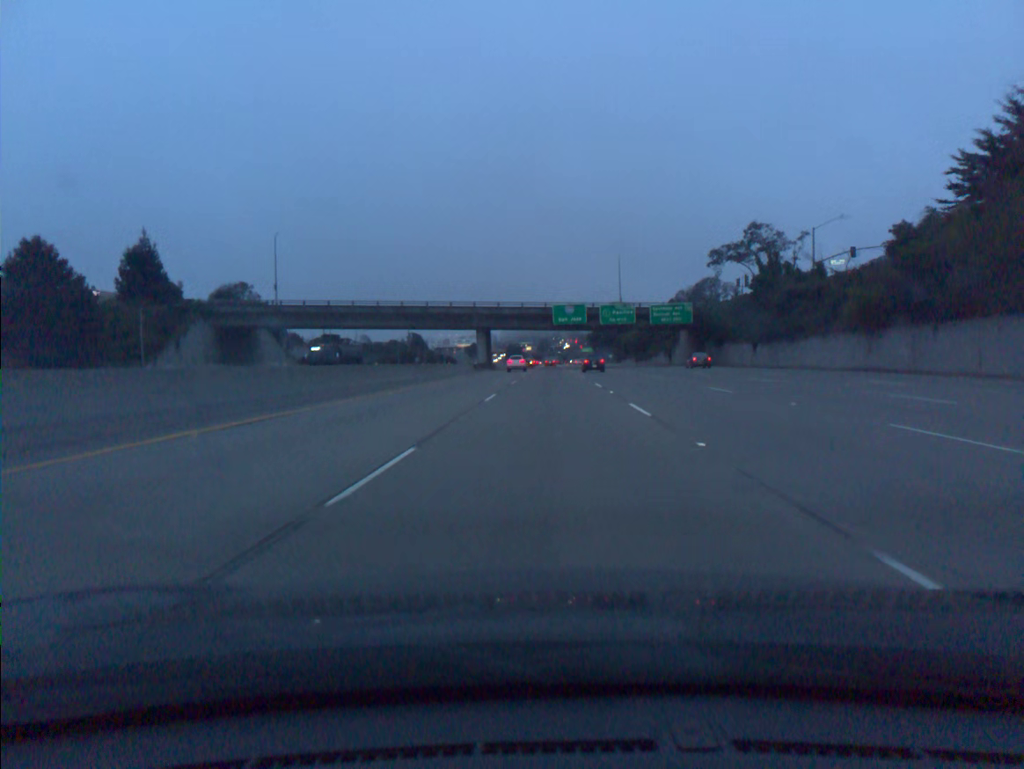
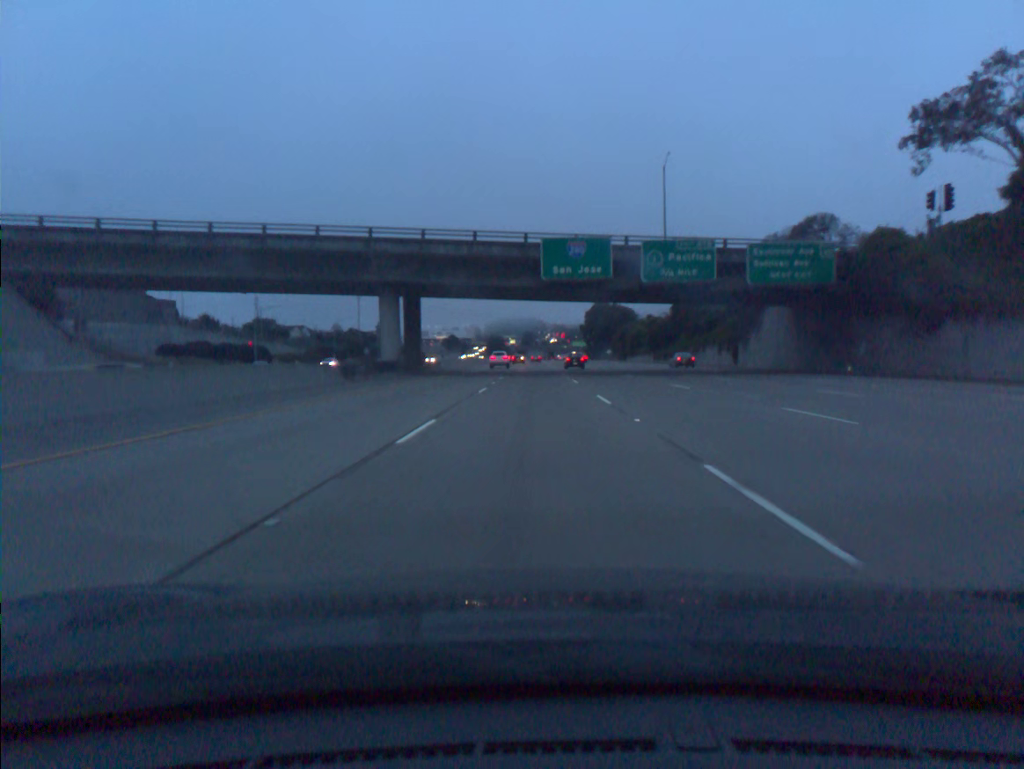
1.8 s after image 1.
(+0.9, +54.5) m; +1°
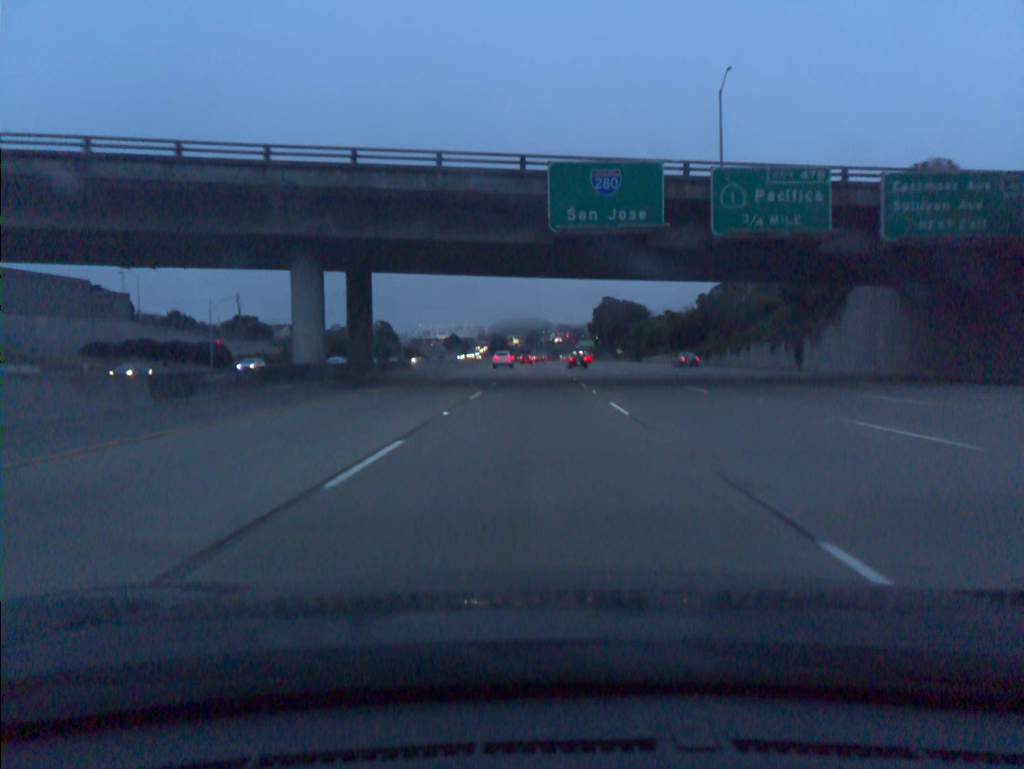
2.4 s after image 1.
(0.0, +18.2) m; 0°
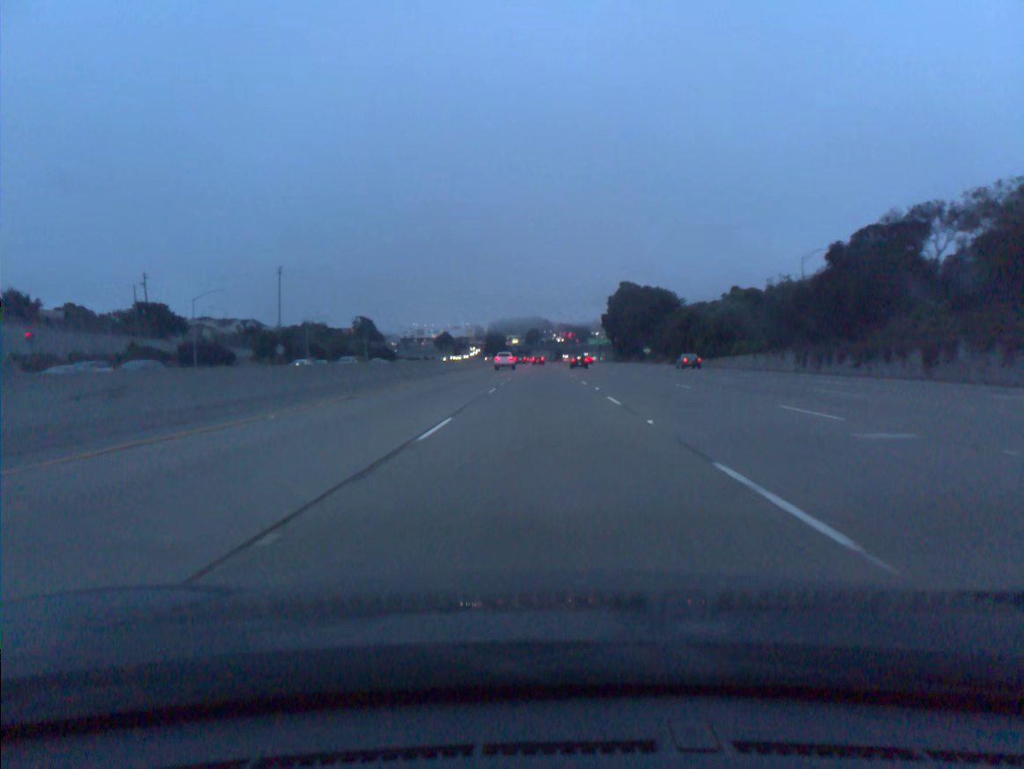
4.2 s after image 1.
(-0.2, +54.8) m; 0°
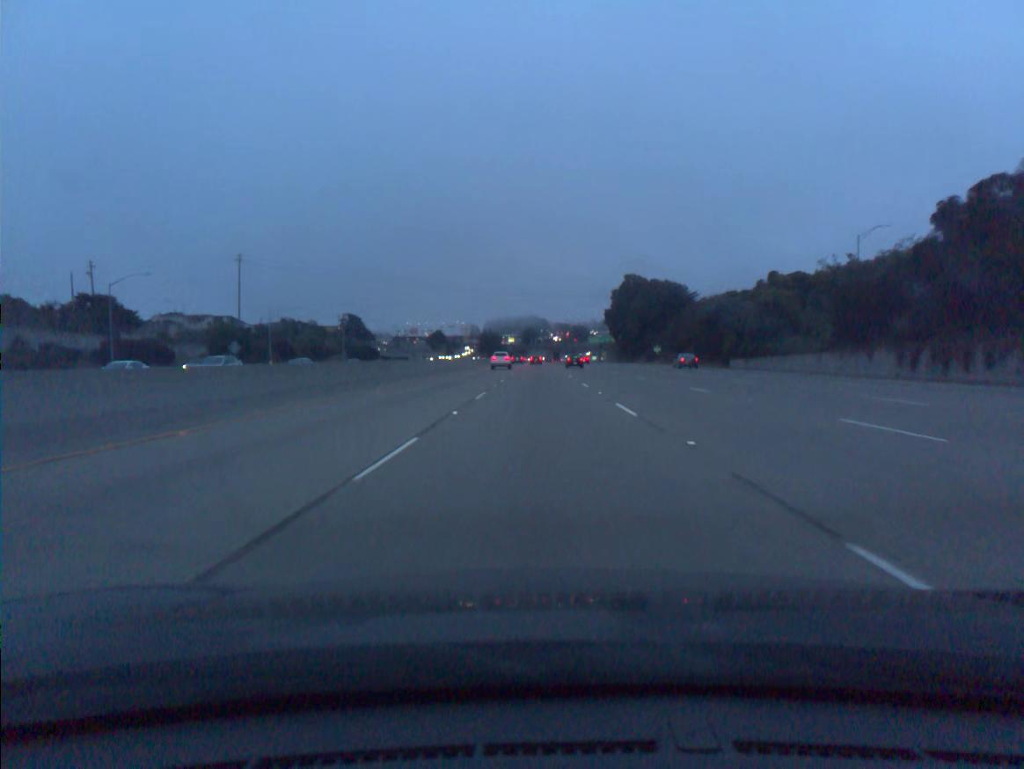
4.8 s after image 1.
(0.0, +18.3) m; 0°
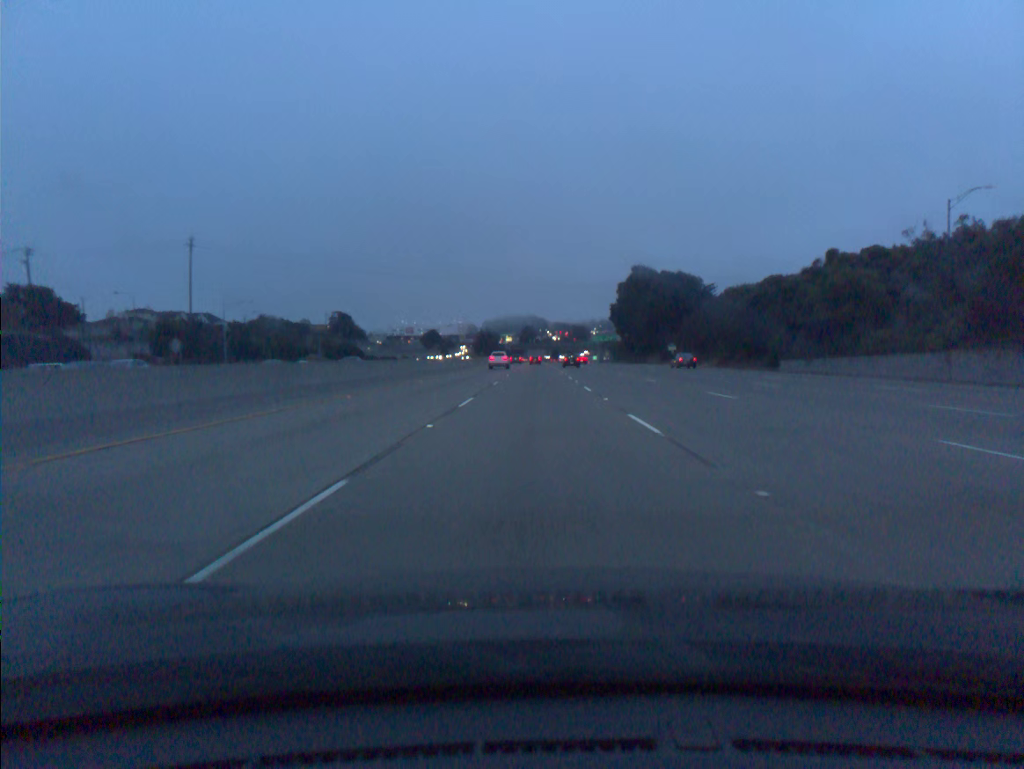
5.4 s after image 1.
(0.0, +18.3) m; 0°
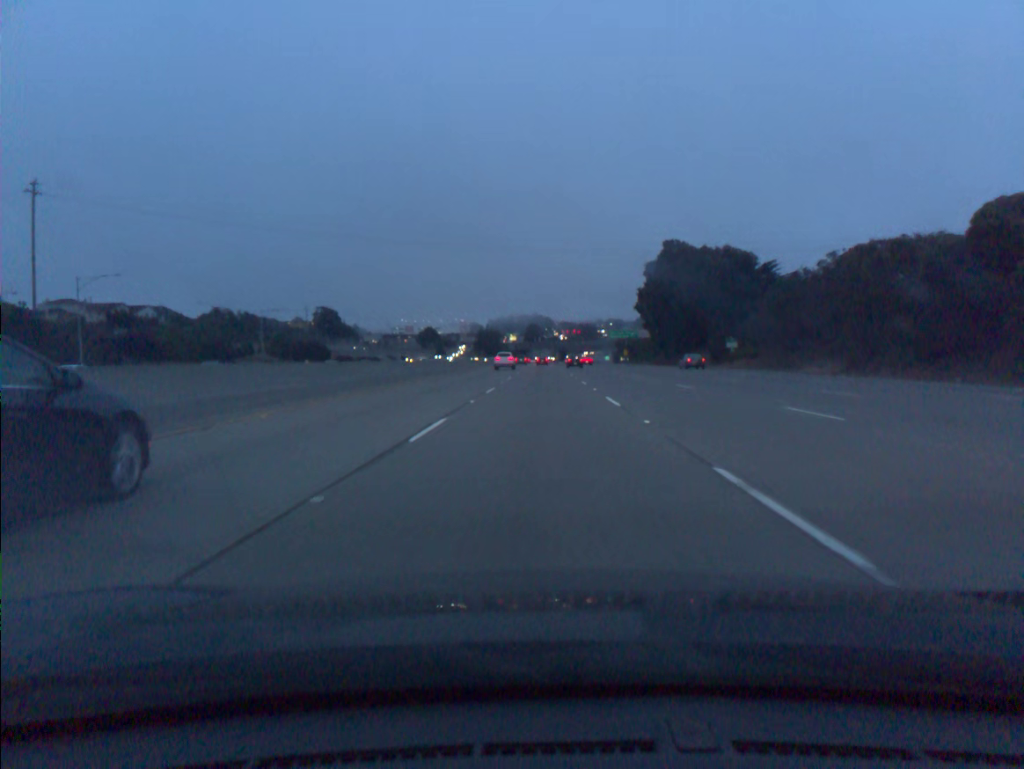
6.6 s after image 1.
(-0.1, +36.6) m; 0°
